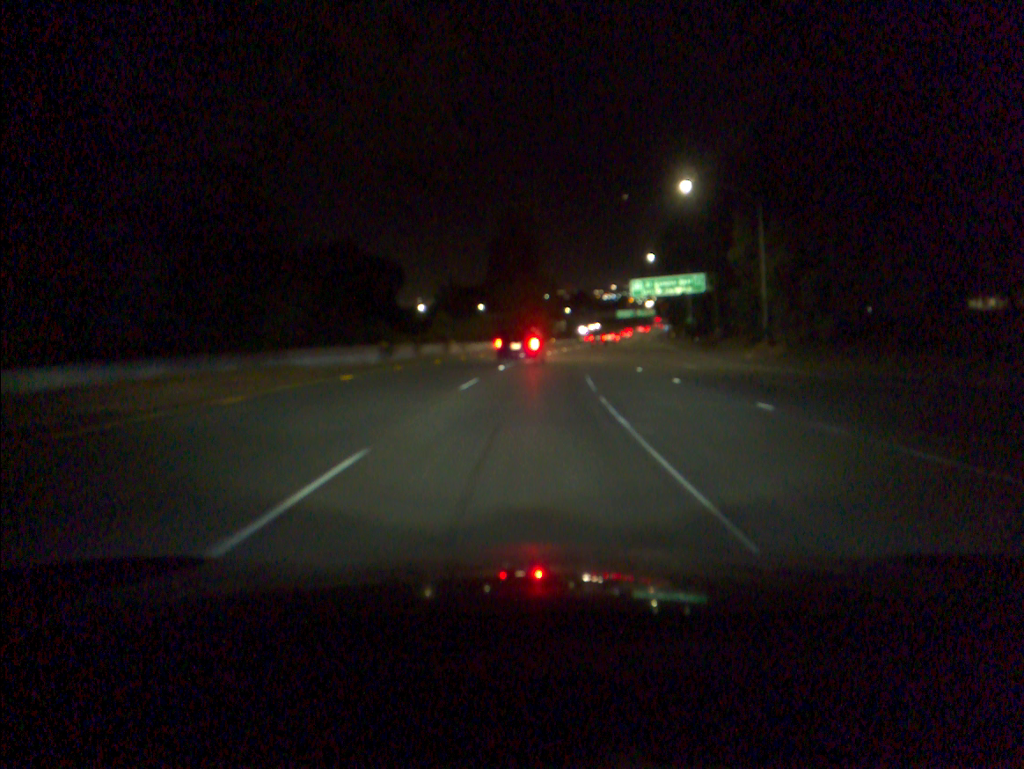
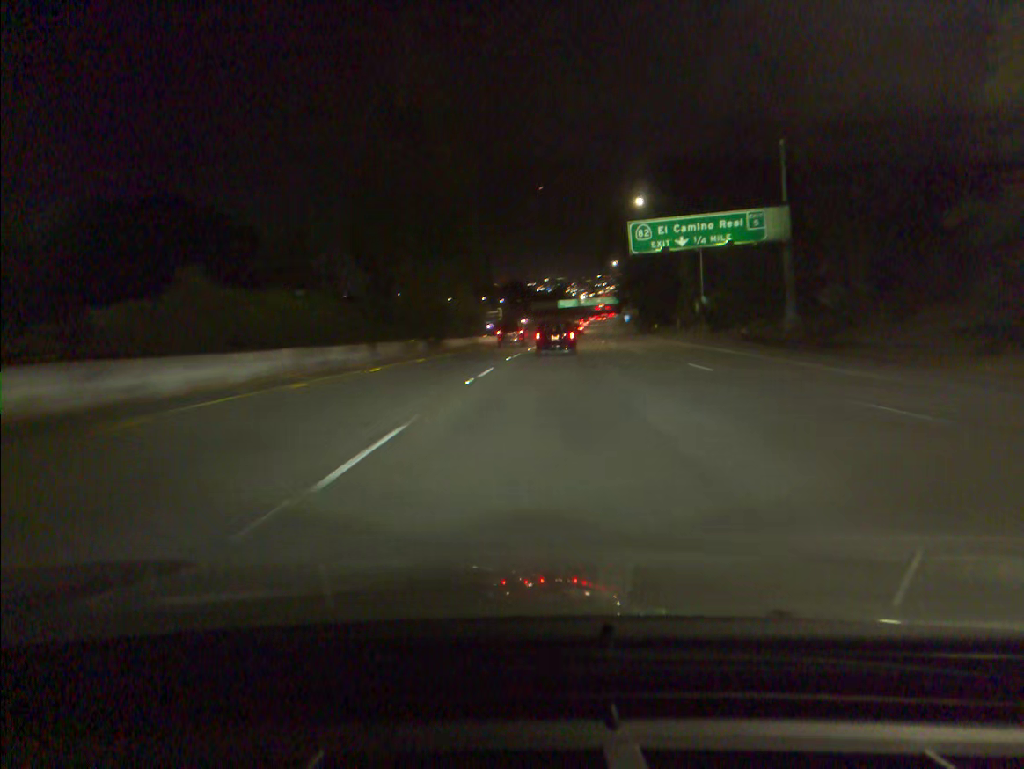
(+1.7, +41.6) m; +5°
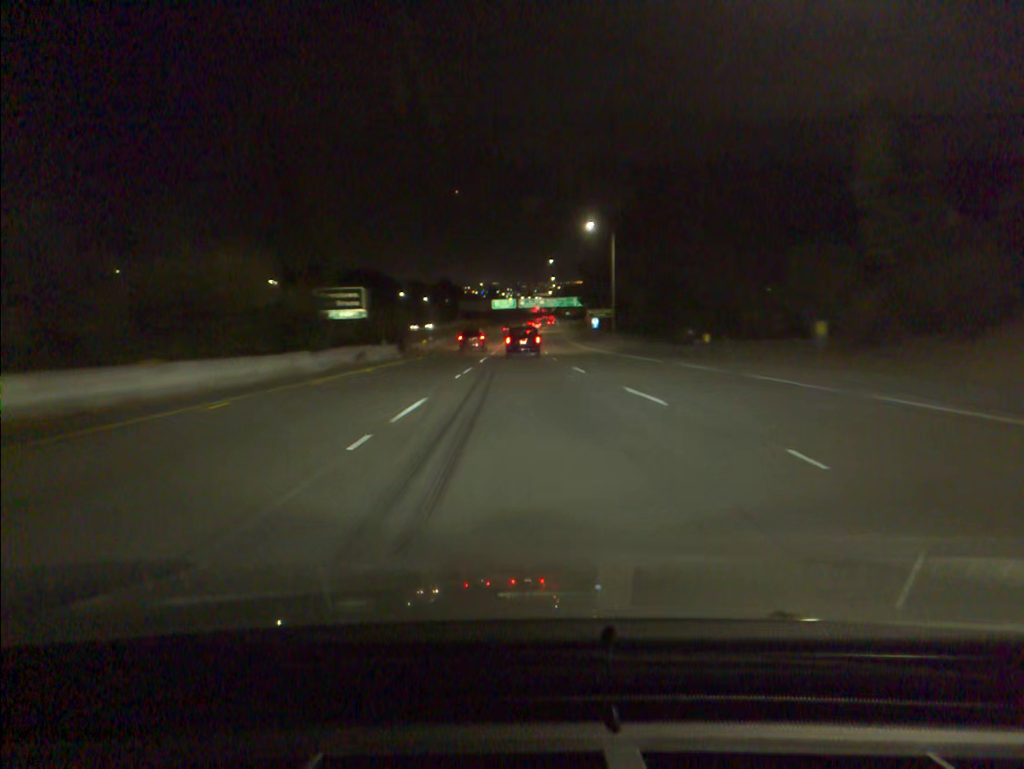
(+2.9, +55.7) m; +5°
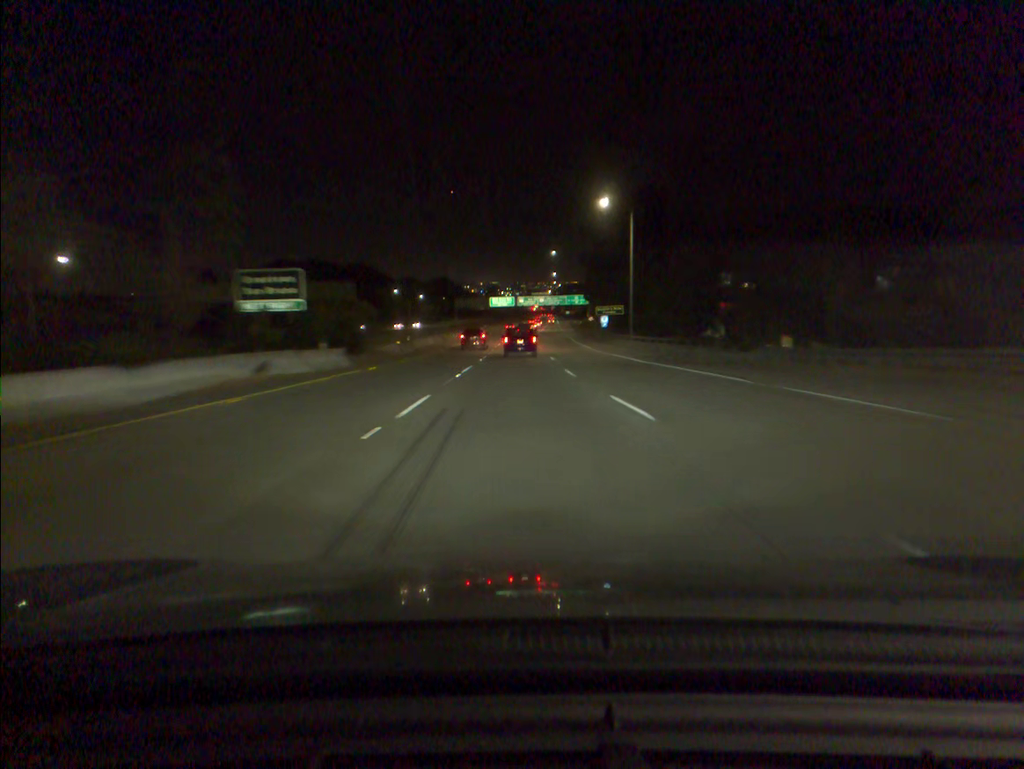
(0.0, +14.0) m; 0°
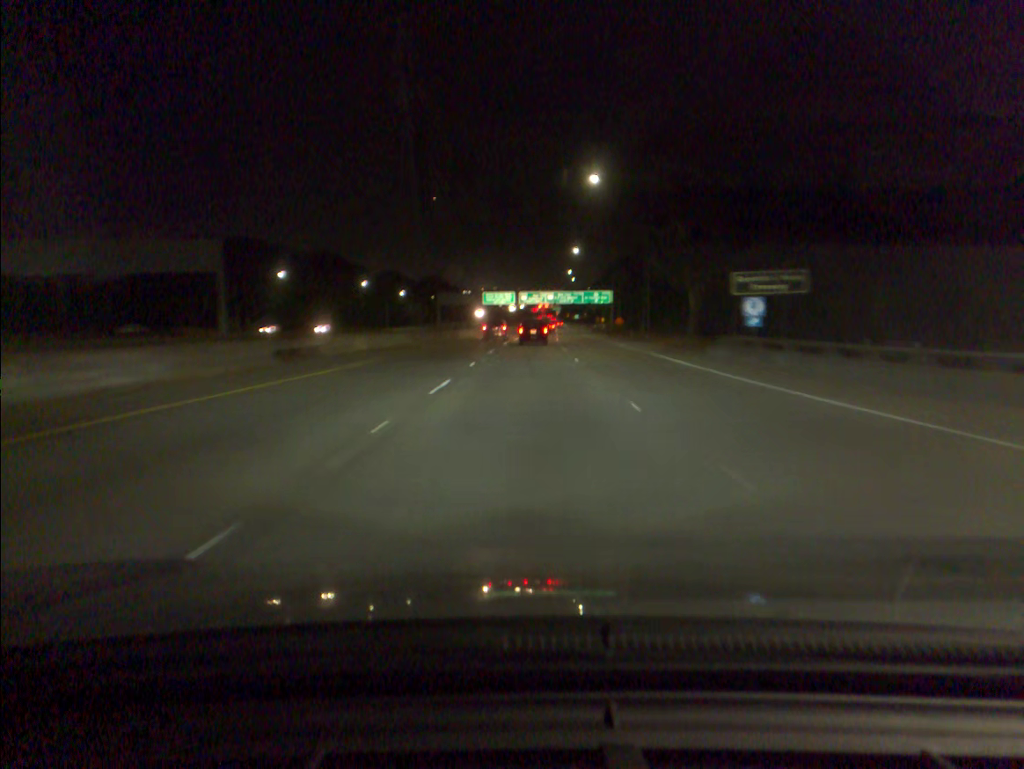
(-0.3, +57.1) m; 0°
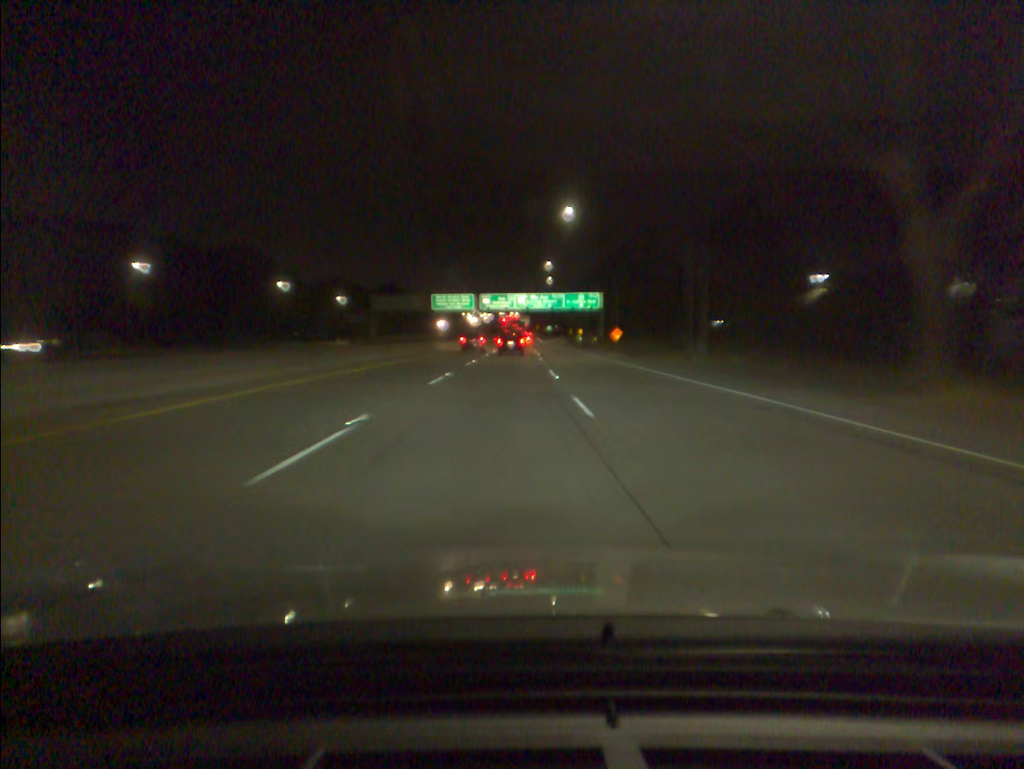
(+1.0, +44.1) m; +2°
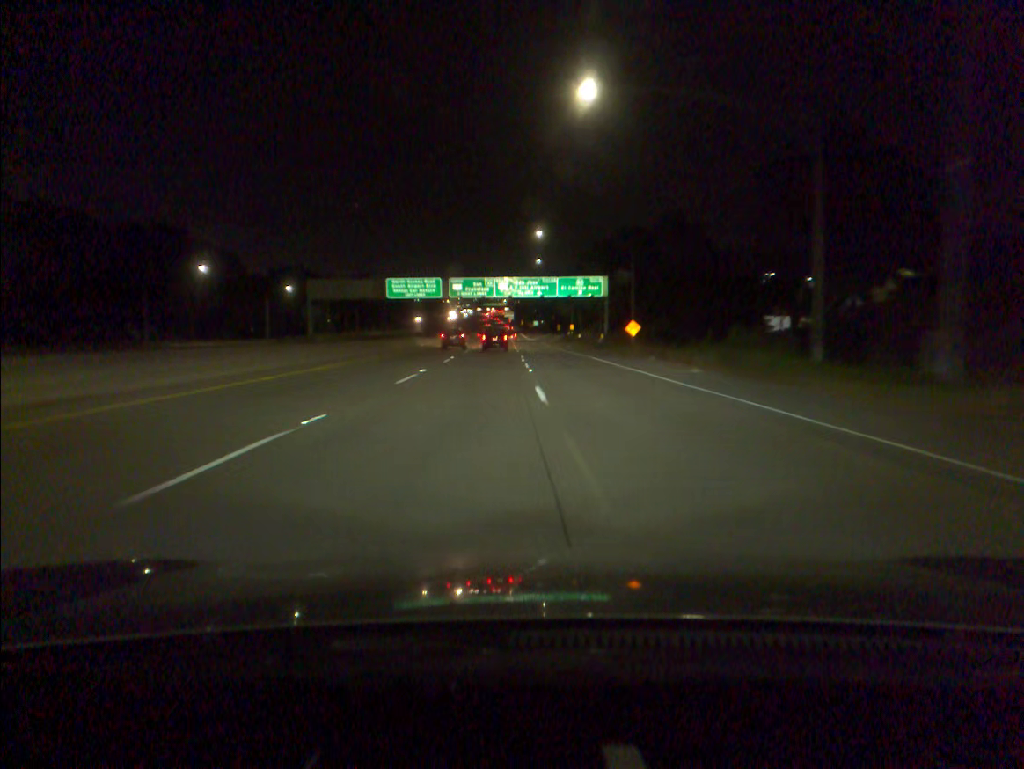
(+0.4, +30.3) m; +1°
